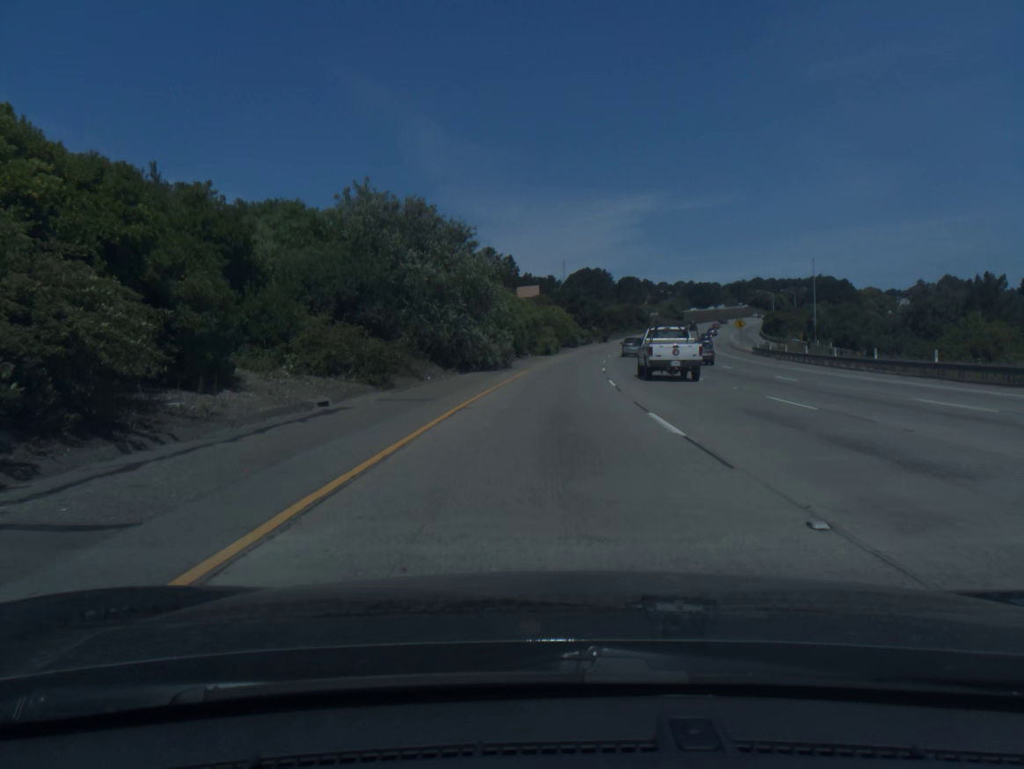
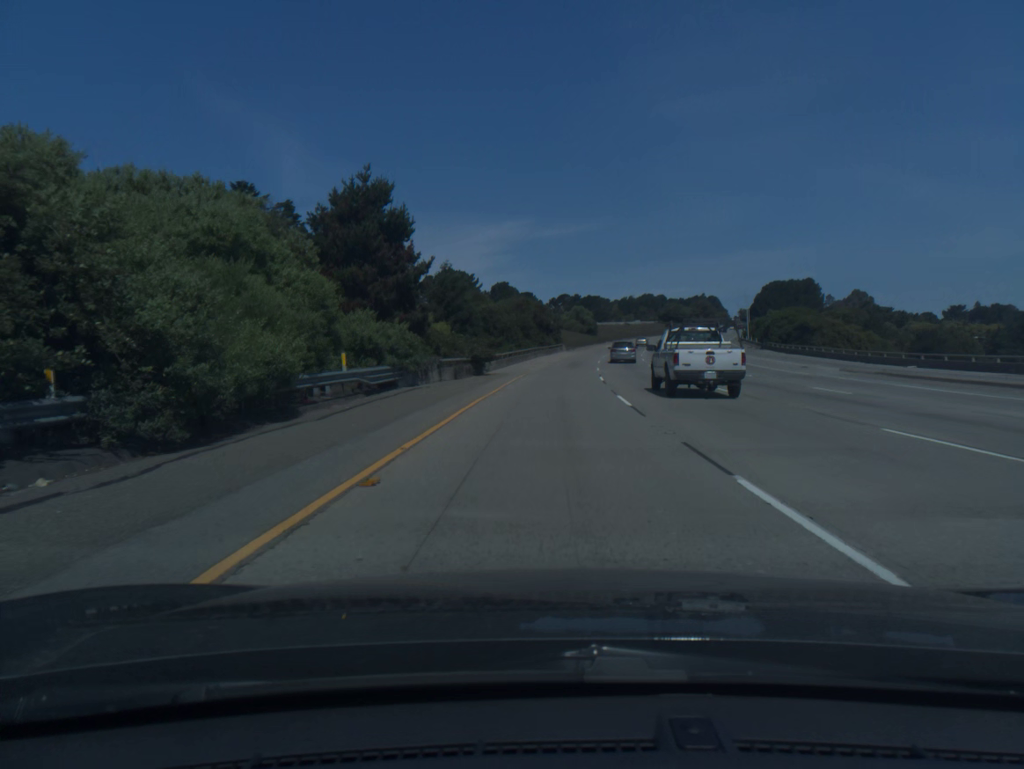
(+7.4, +94.9) m; +9°
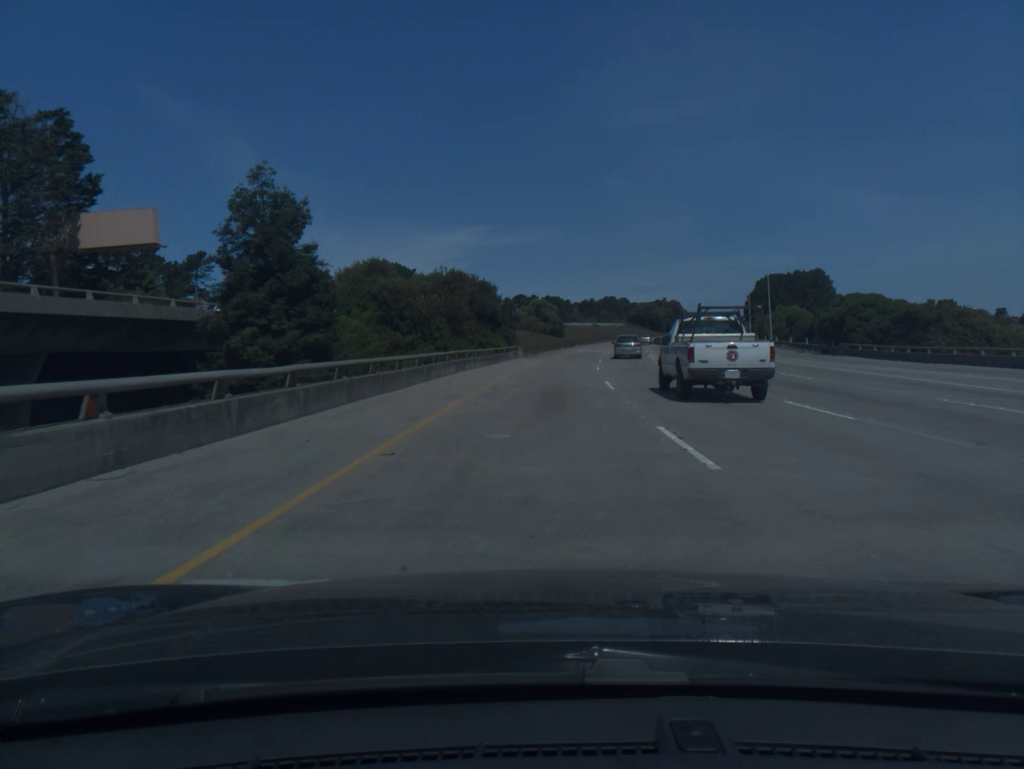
(+1.1, +38.6) m; +3°
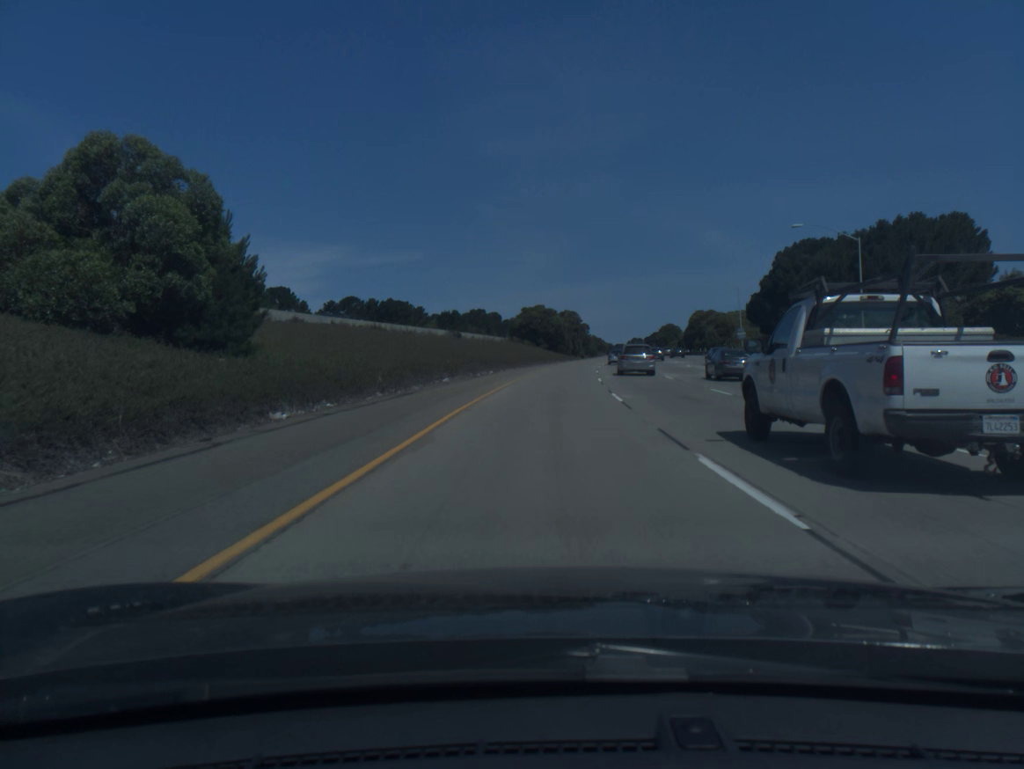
(+7.6, +96.9) m; +10°
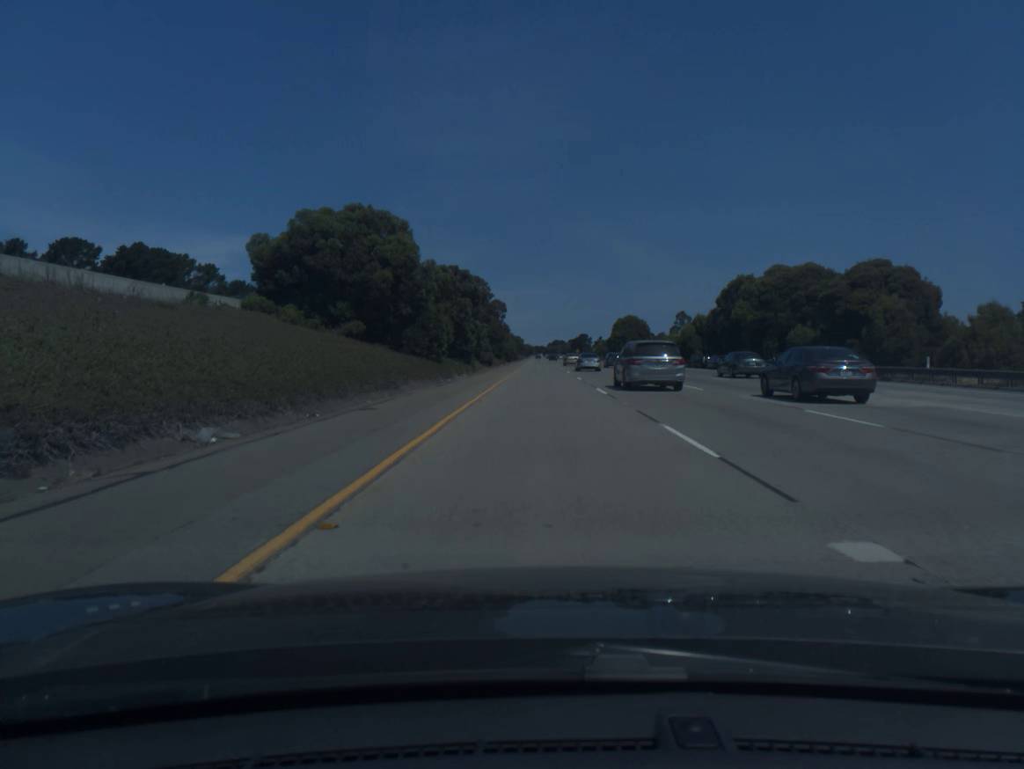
(+6.3, +98.9) m; +6°
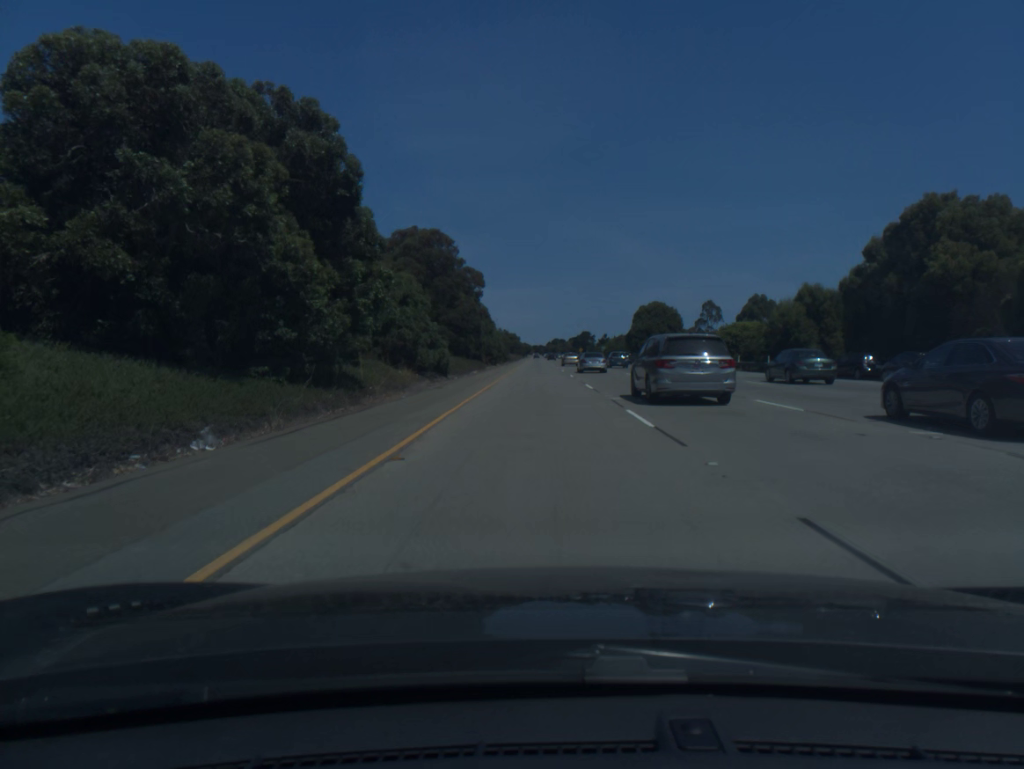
(+0.1, +40.2) m; 0°
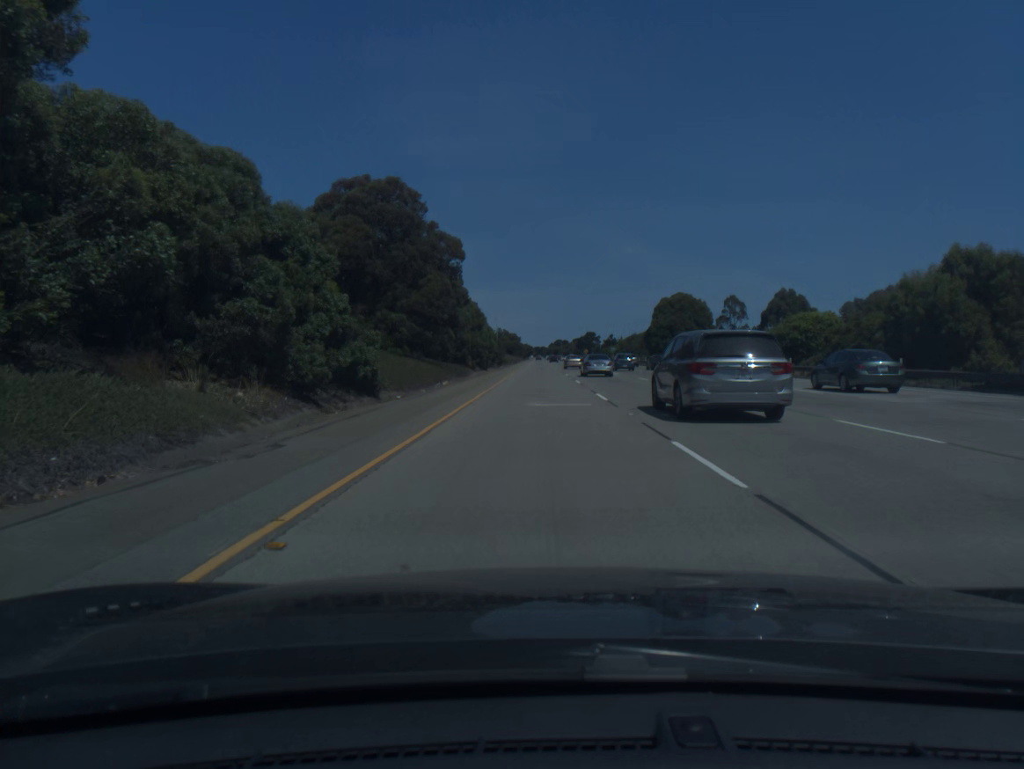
(0.0, +20.3) m; 0°
